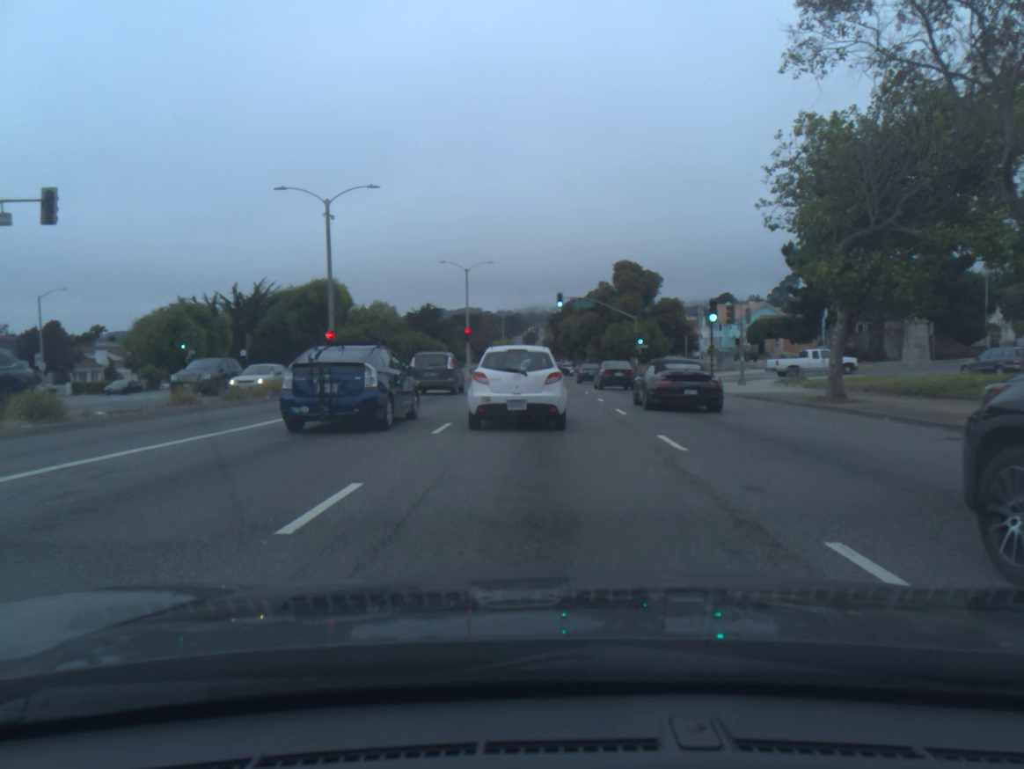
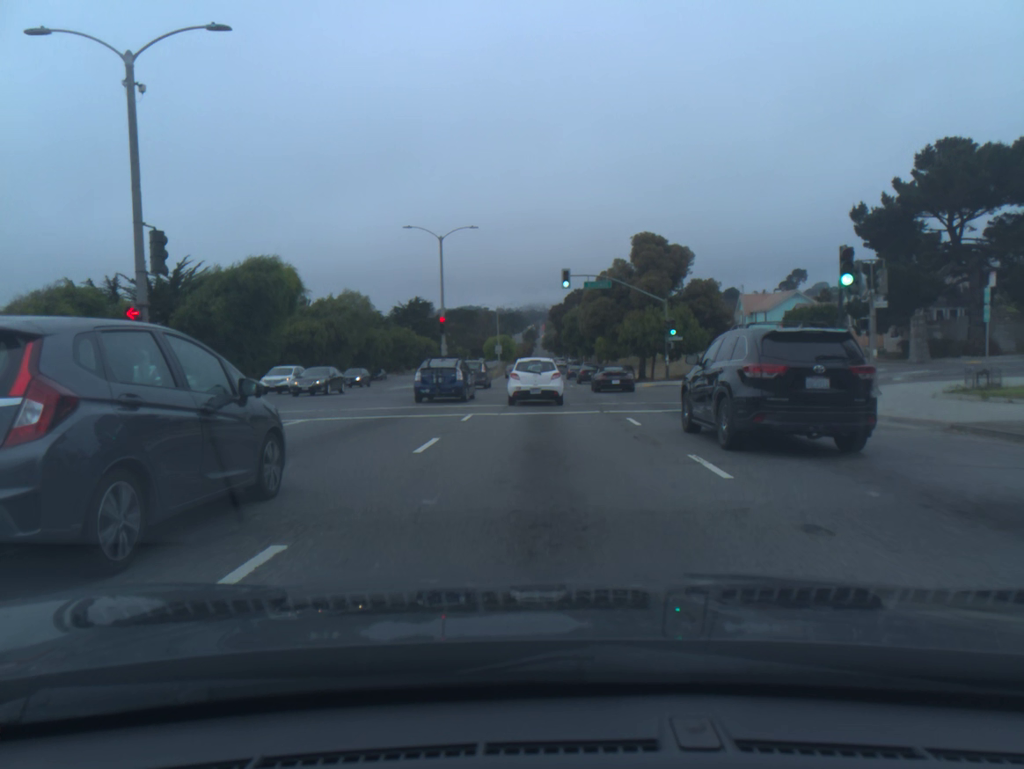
(-0.1, +16.2) m; 0°
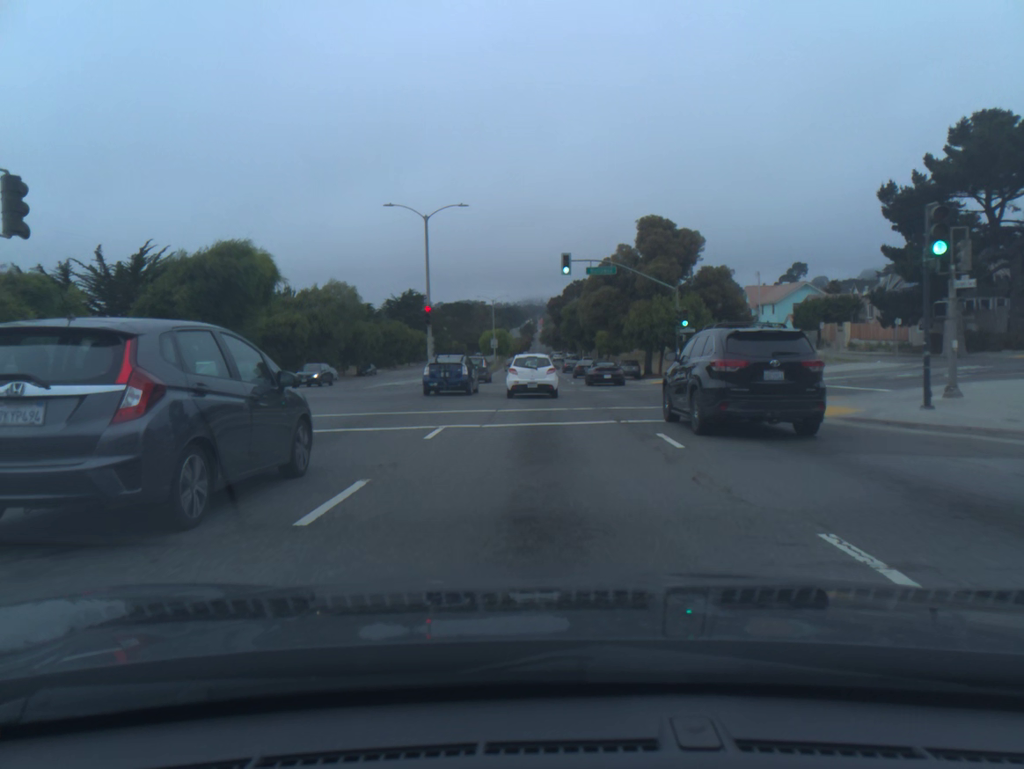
(0.0, +5.0) m; 0°
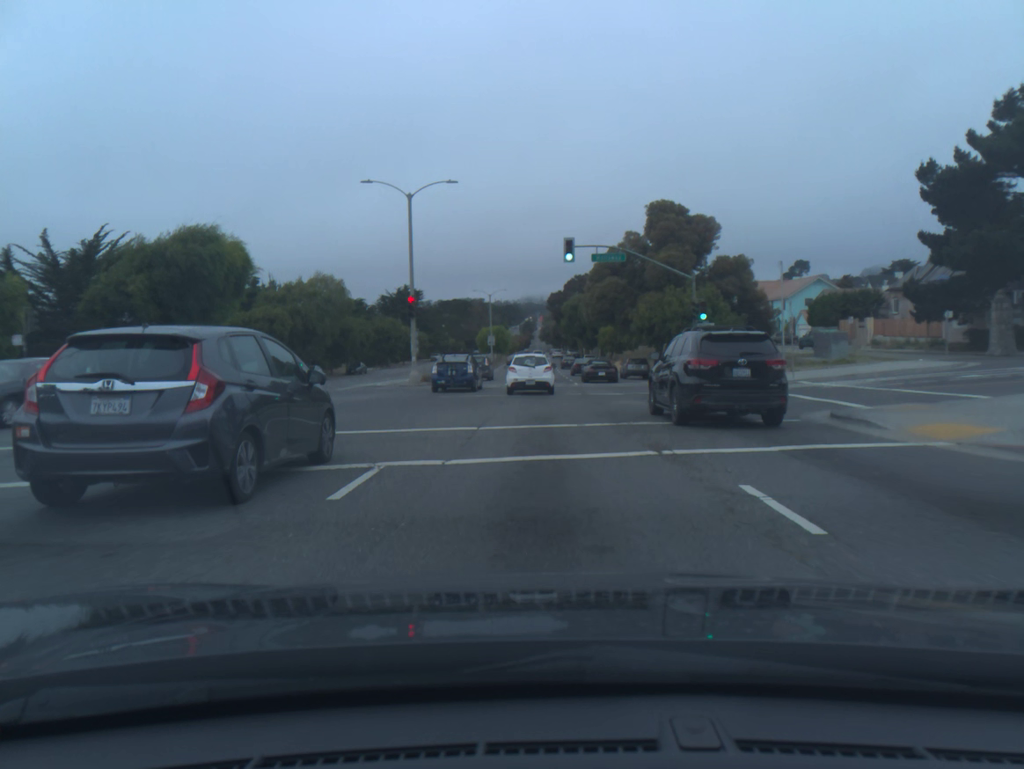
(0.0, +5.3) m; 0°
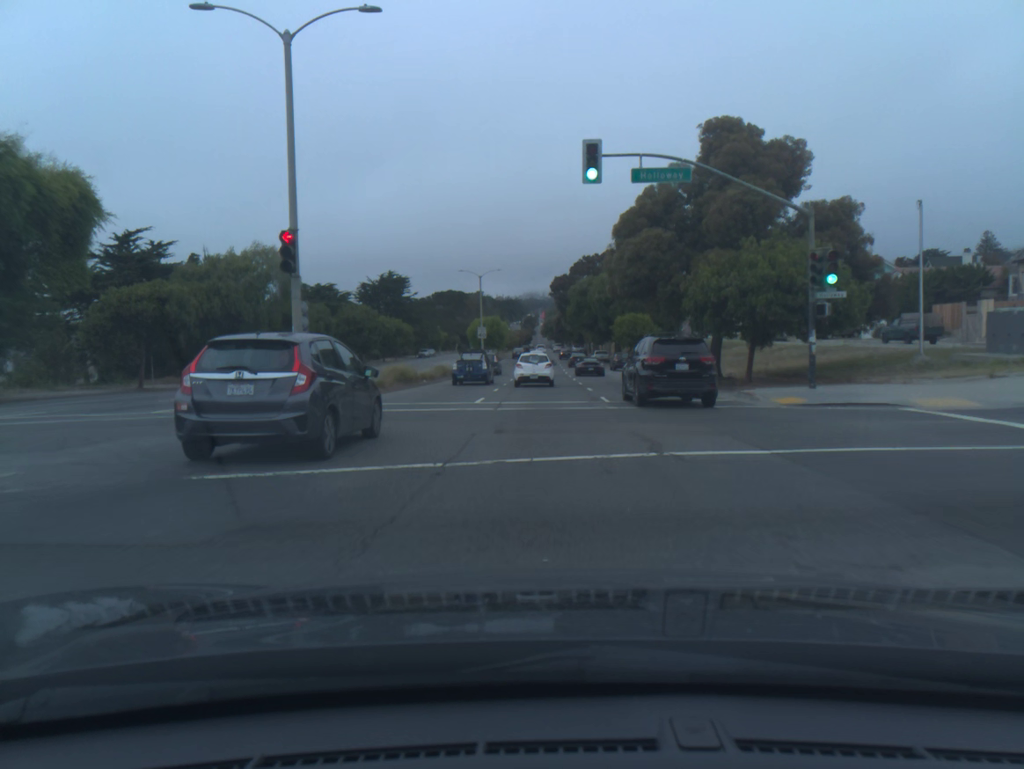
(0.0, +18.1) m; 0°
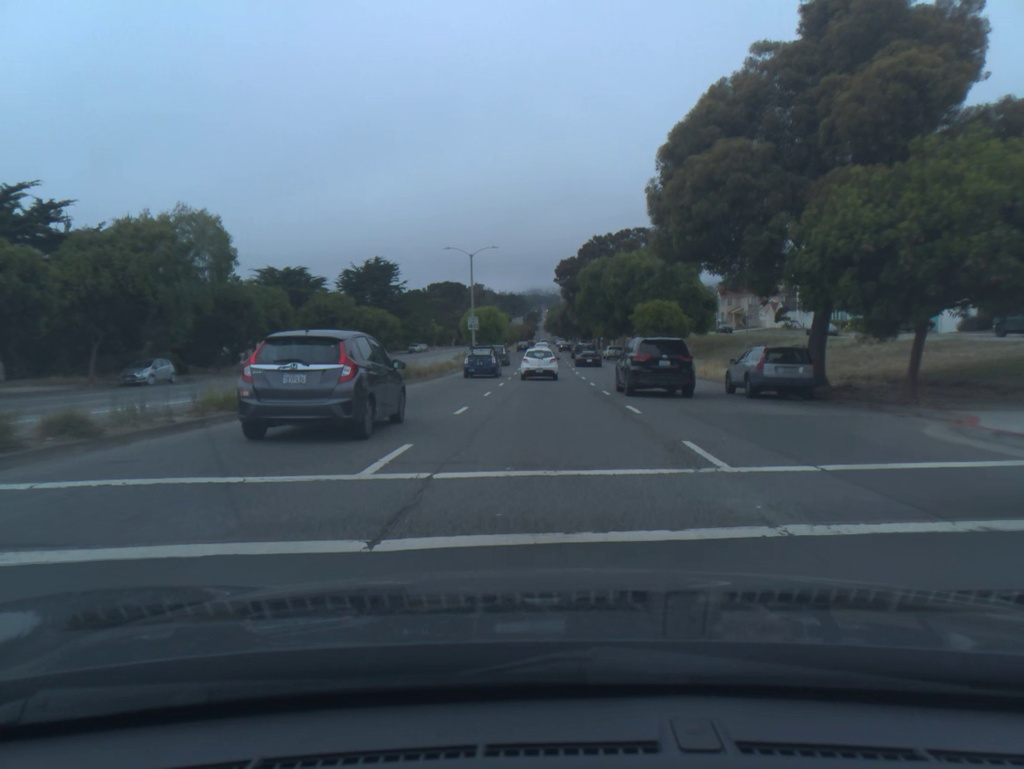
(-0.1, +13.7) m; 0°
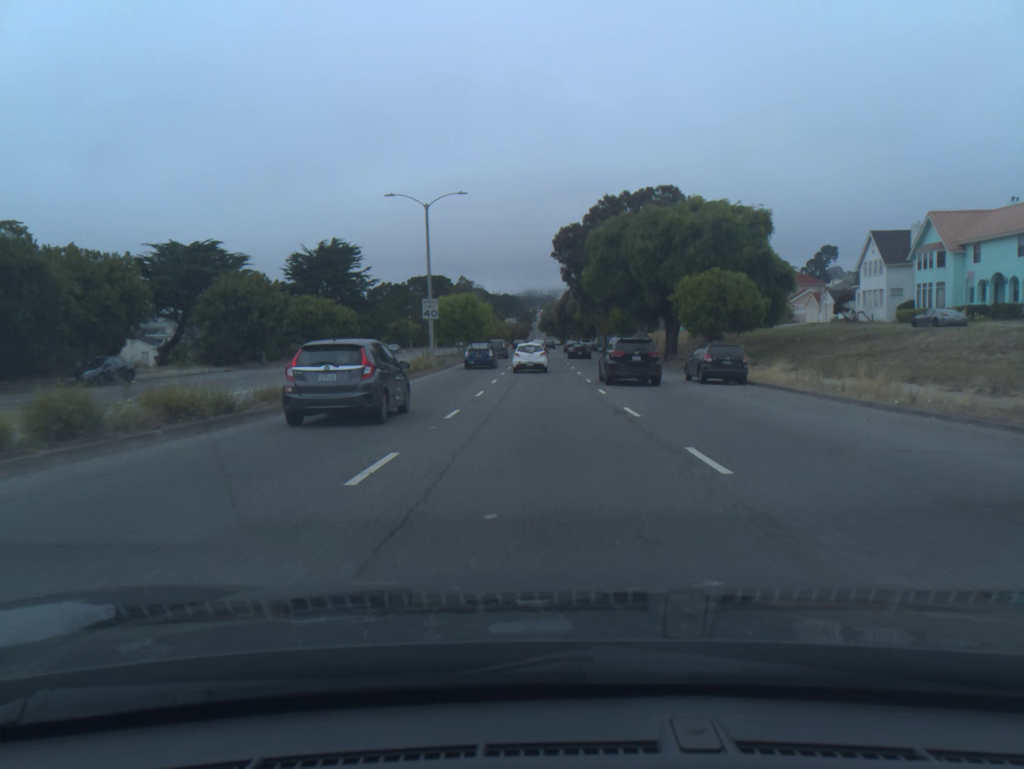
(+0.1, +22.7) m; 0°
